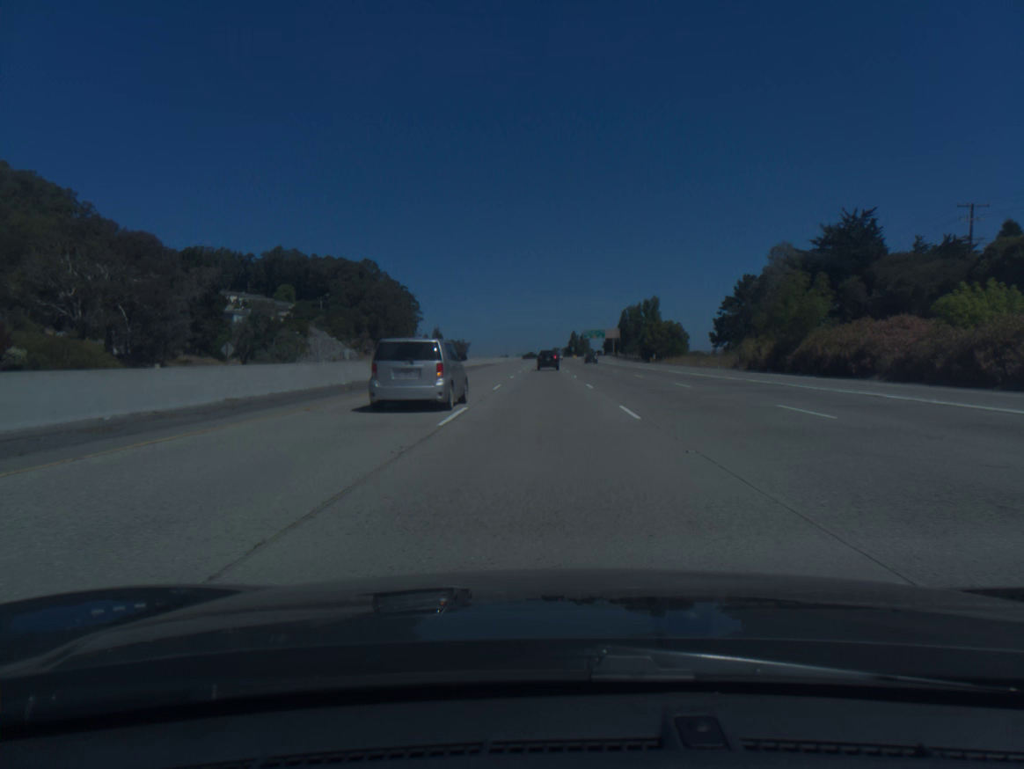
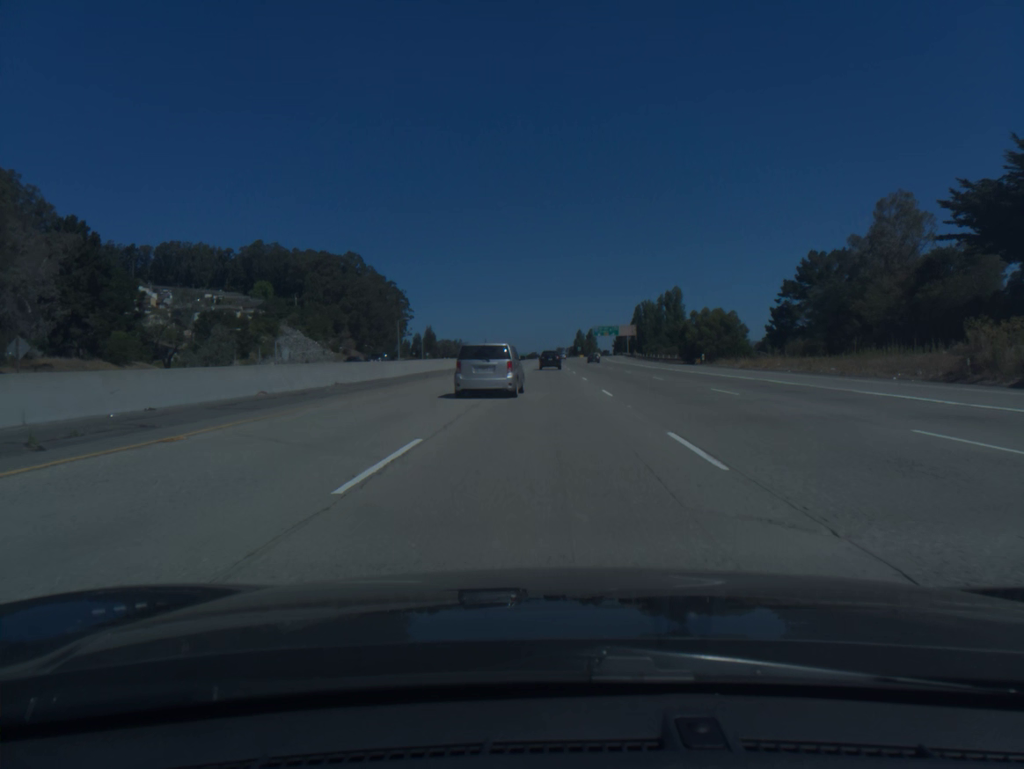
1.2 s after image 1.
(0.0, +36.0) m; 0°
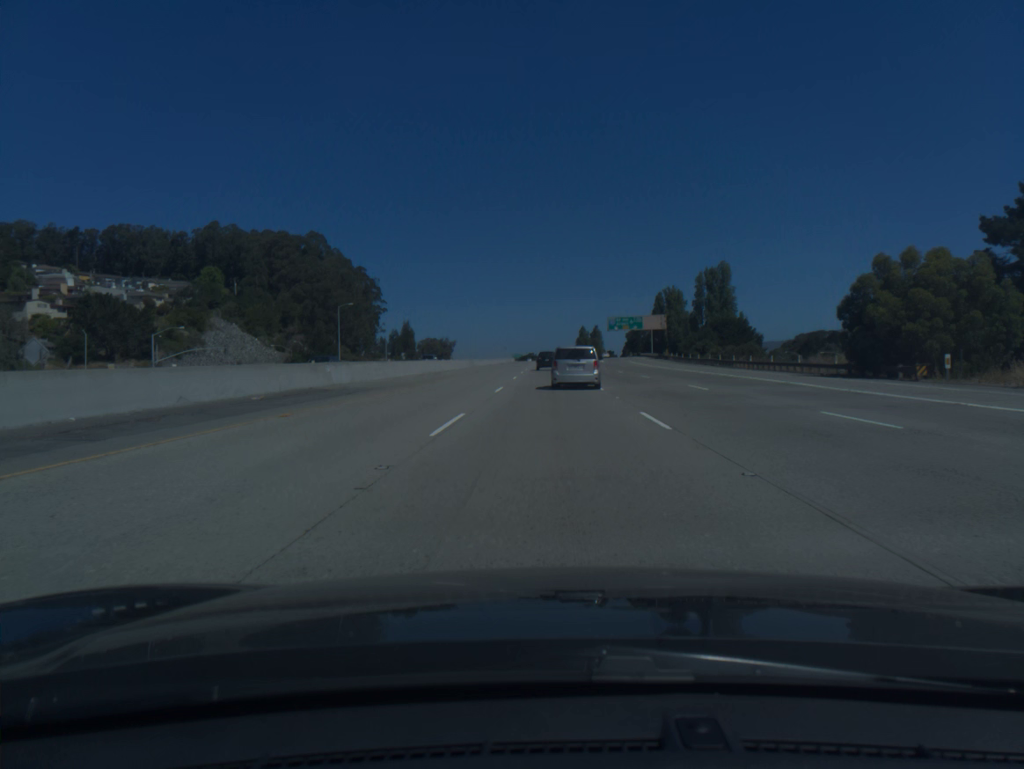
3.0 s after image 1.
(0.0, +53.8) m; 0°
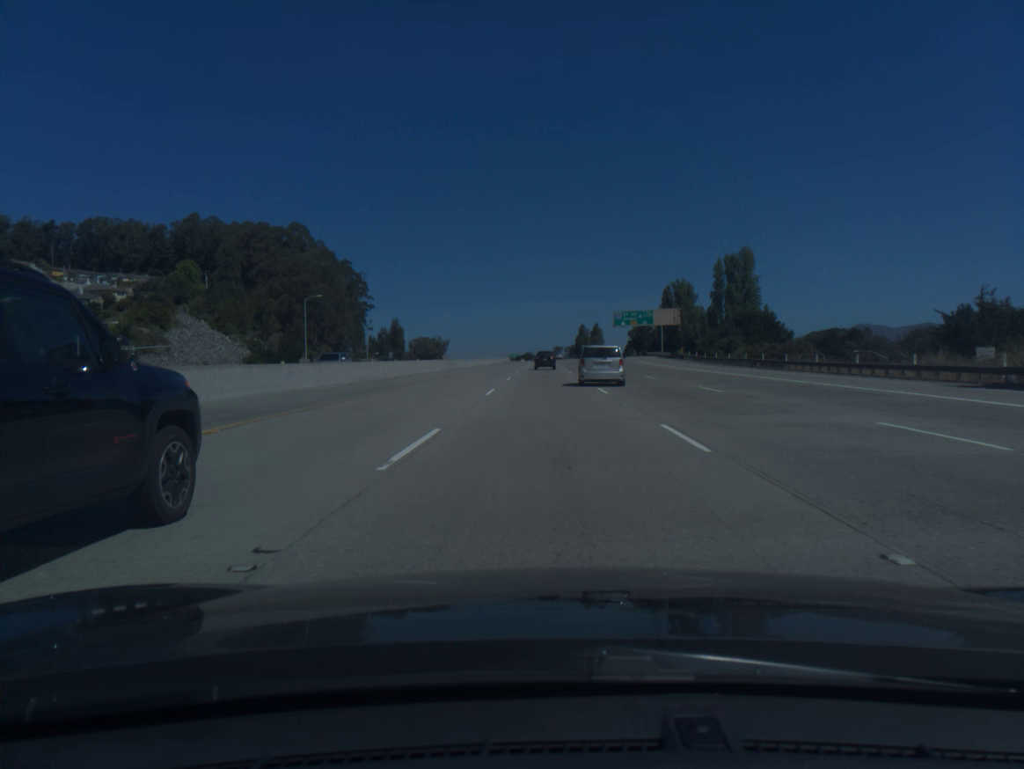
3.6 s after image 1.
(0.0, +17.9) m; 0°
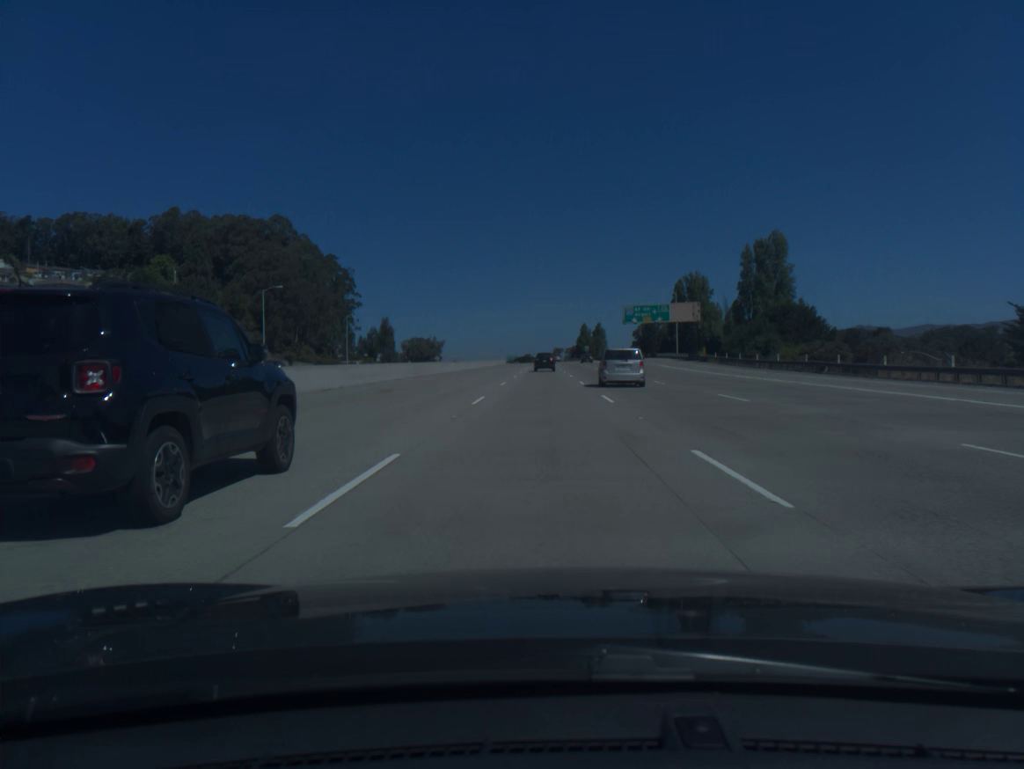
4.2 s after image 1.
(0.0, +17.9) m; 0°
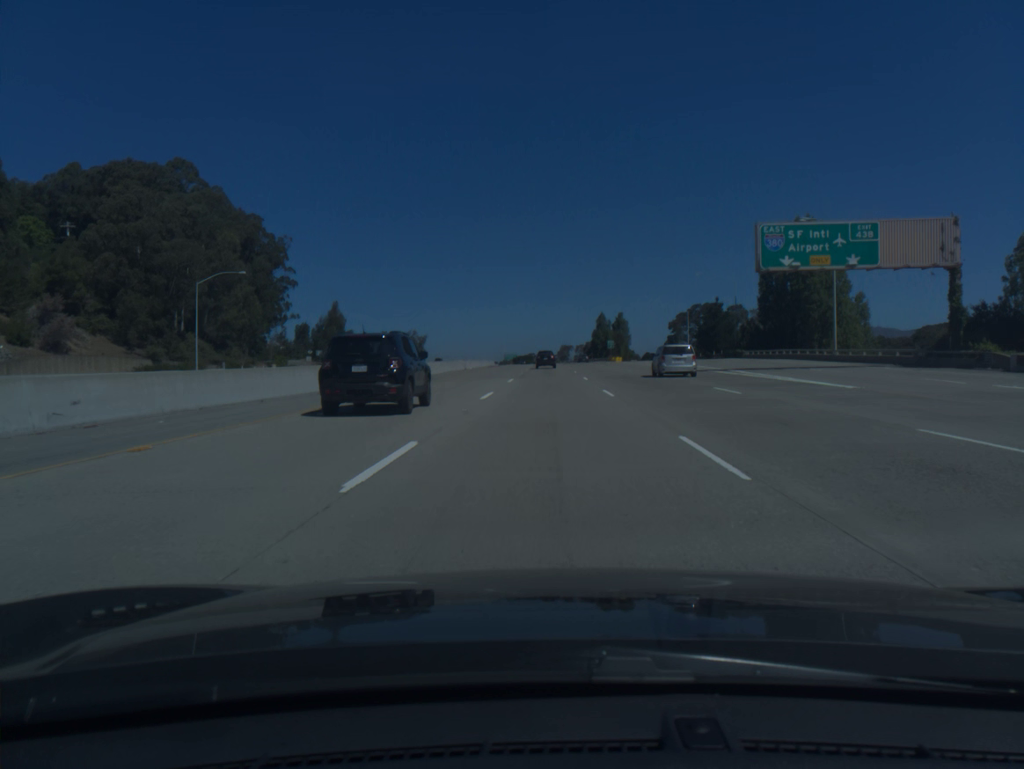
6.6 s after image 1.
(-0.3, +71.6) m; 0°
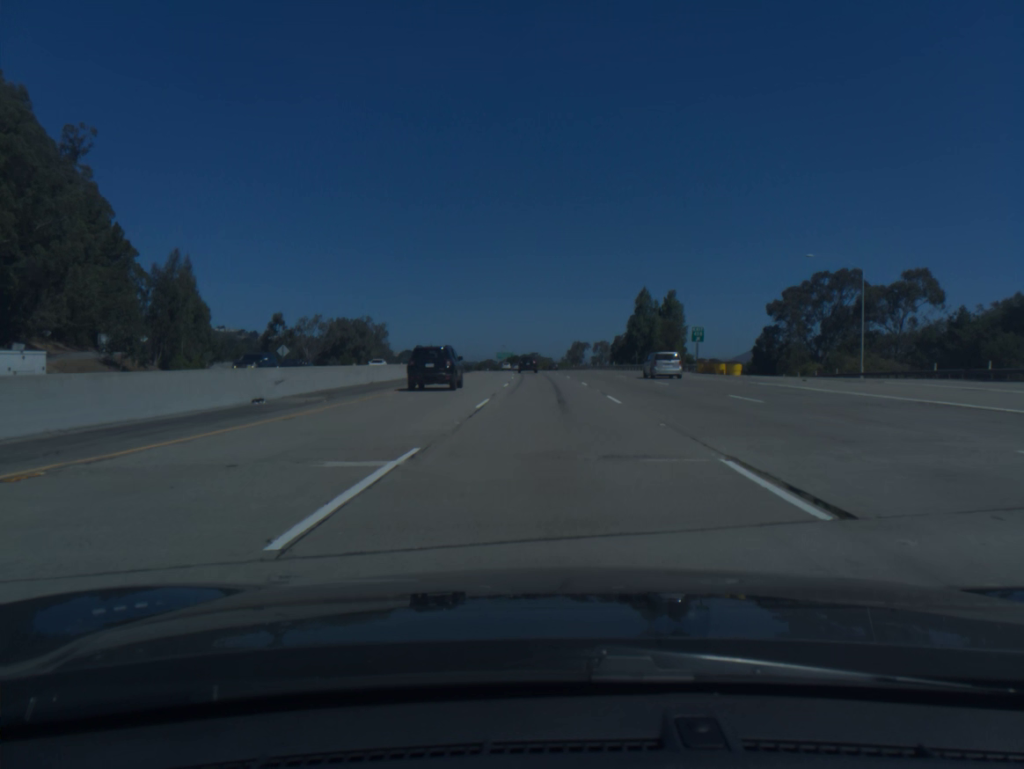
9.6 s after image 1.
(+0.1, +89.9) m; 0°
